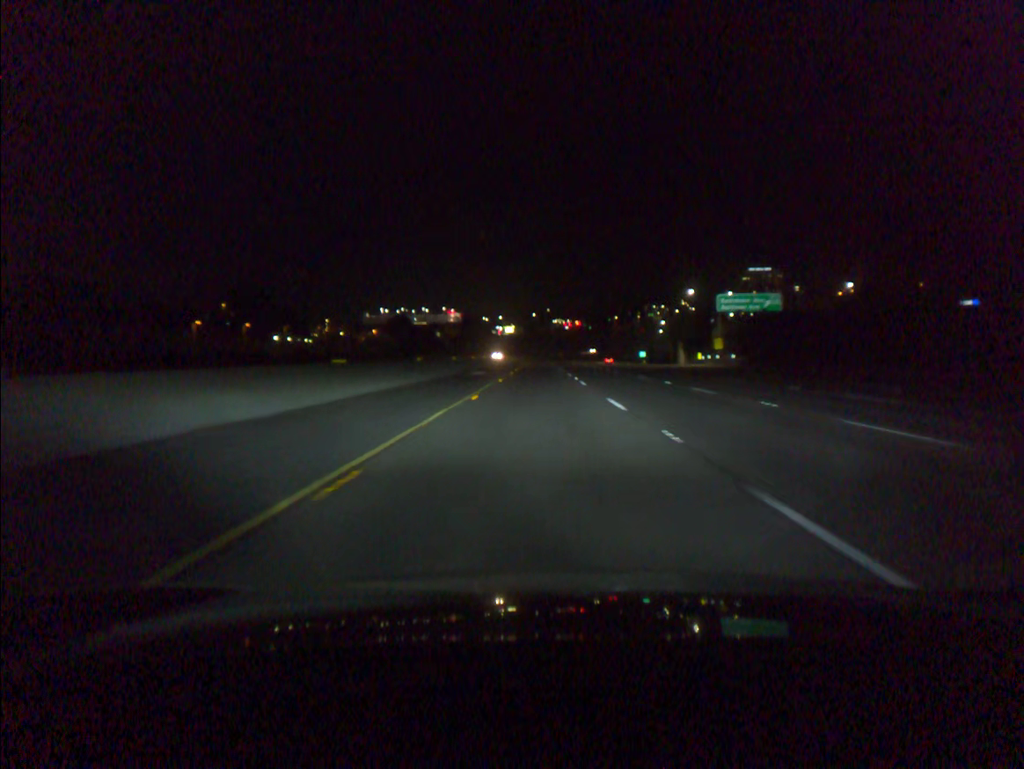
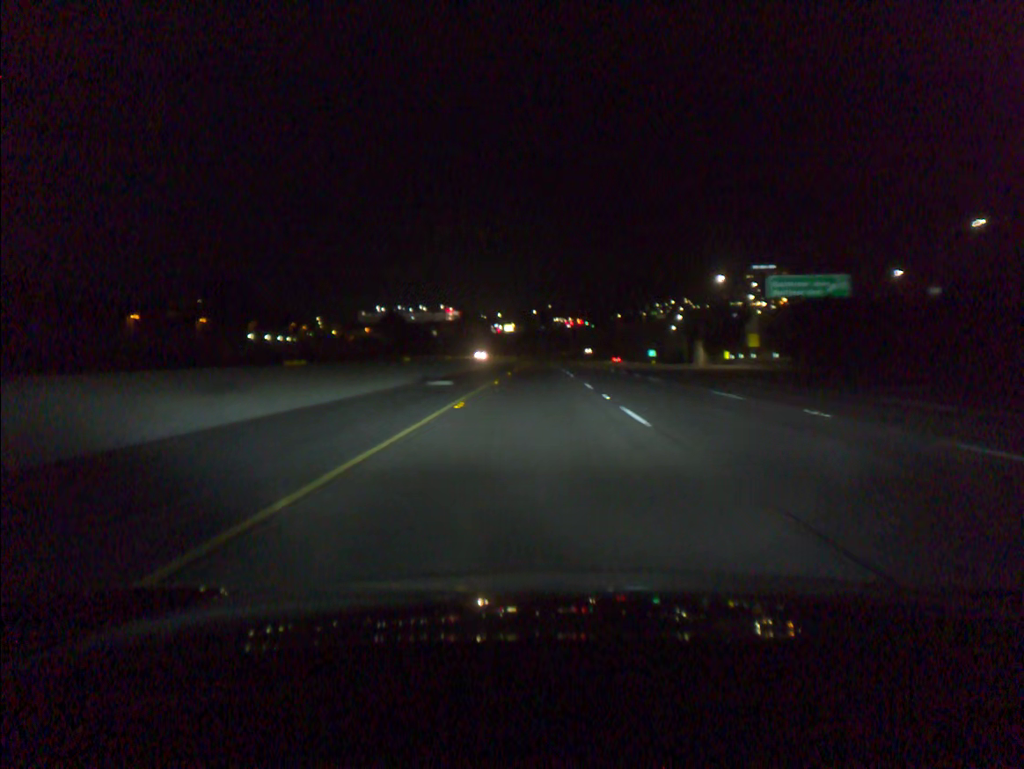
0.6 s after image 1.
(0.0, +18.4) m; 0°
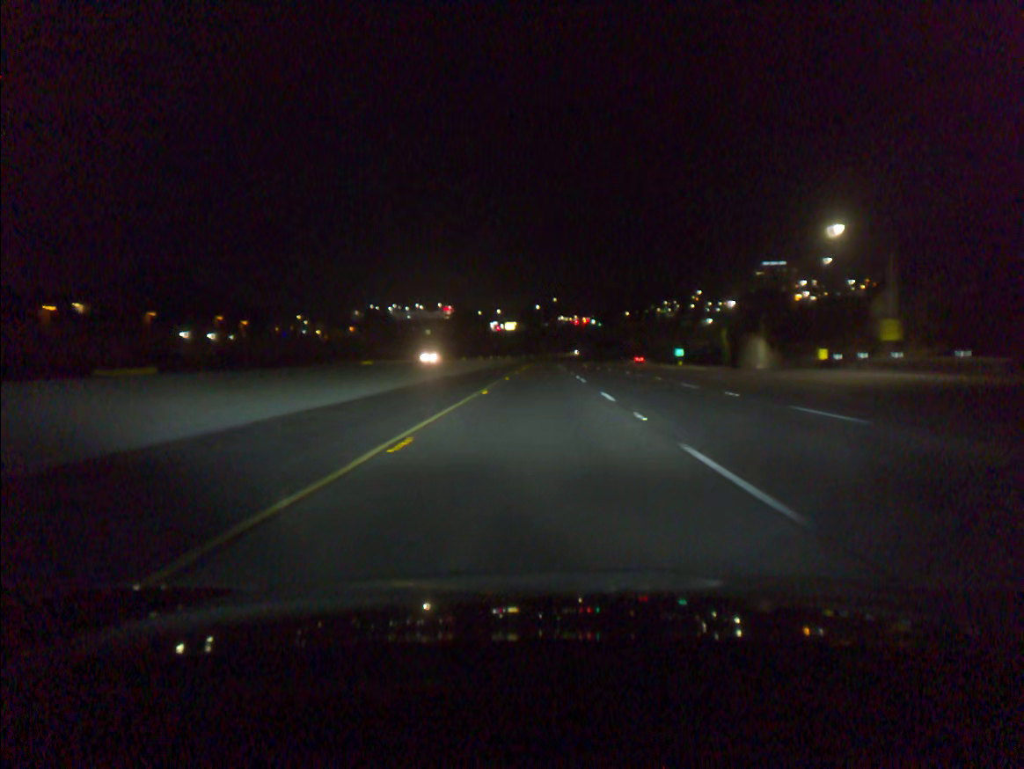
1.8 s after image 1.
(-0.1, +36.9) m; 0°
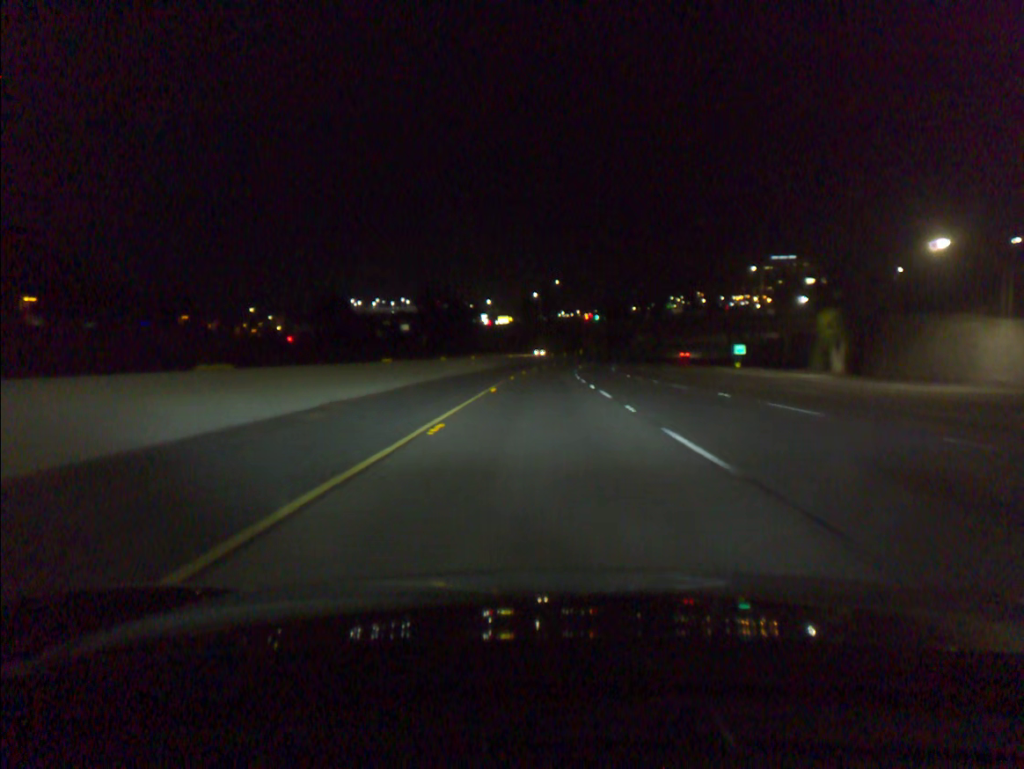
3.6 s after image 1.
(0.0, +56.0) m; 0°
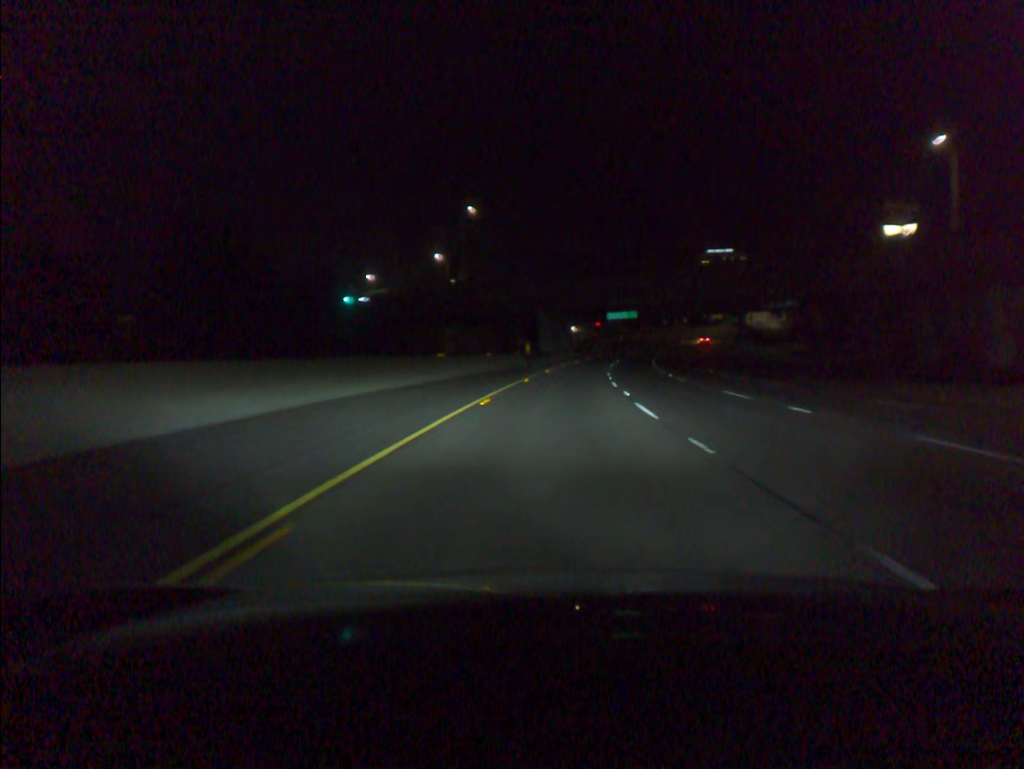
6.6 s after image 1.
(+2.7, +95.7) m; +5°
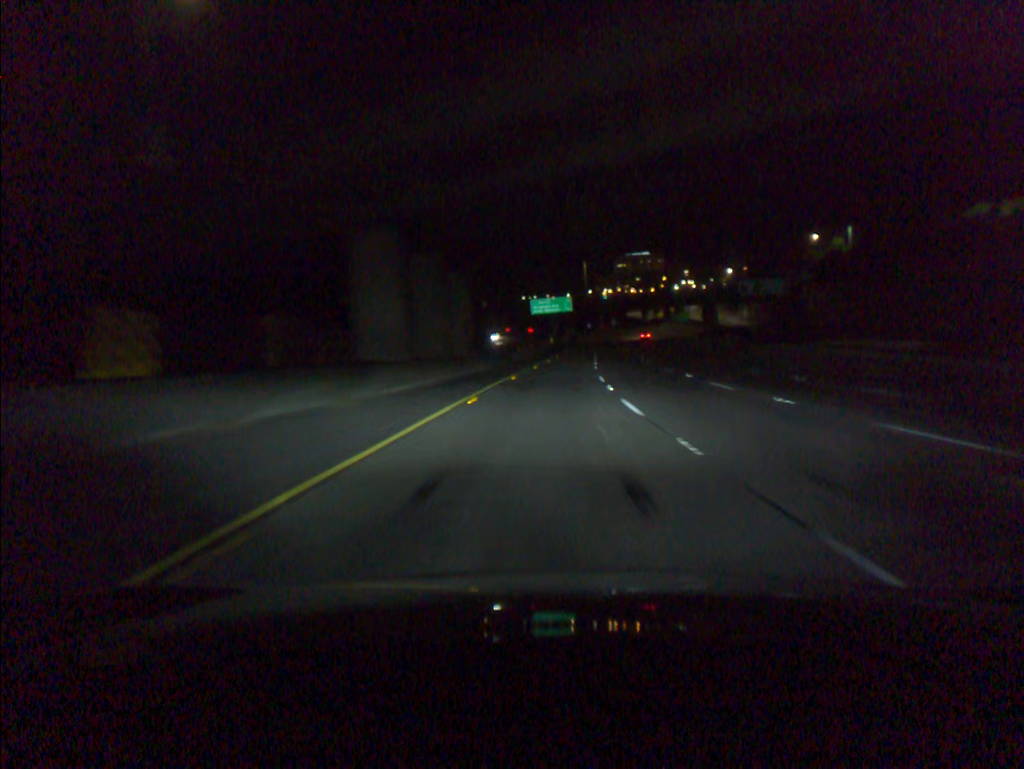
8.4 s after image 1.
(+3.2, +58.6) m; +6°
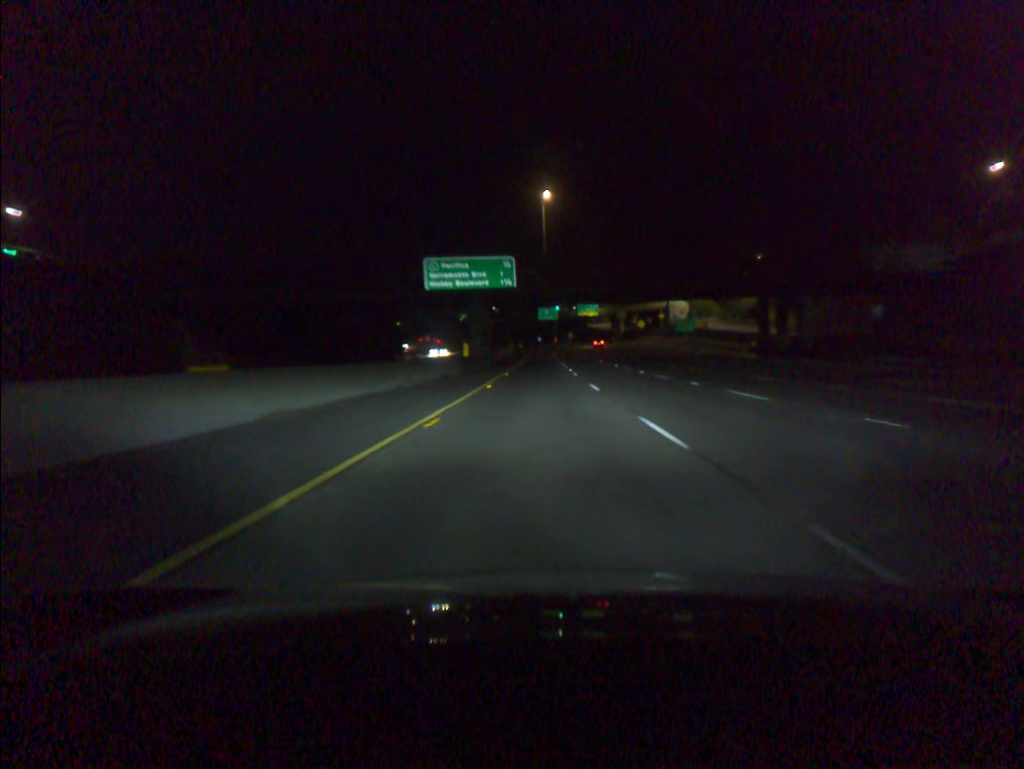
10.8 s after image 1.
(+3.4, +78.1) m; +4°
